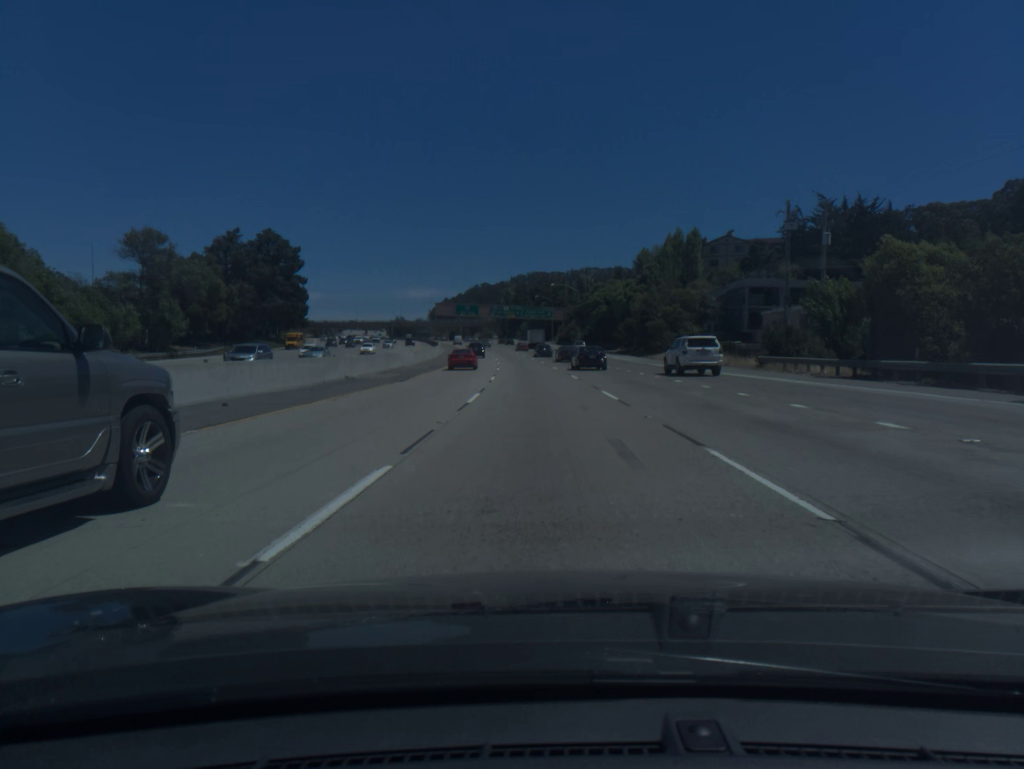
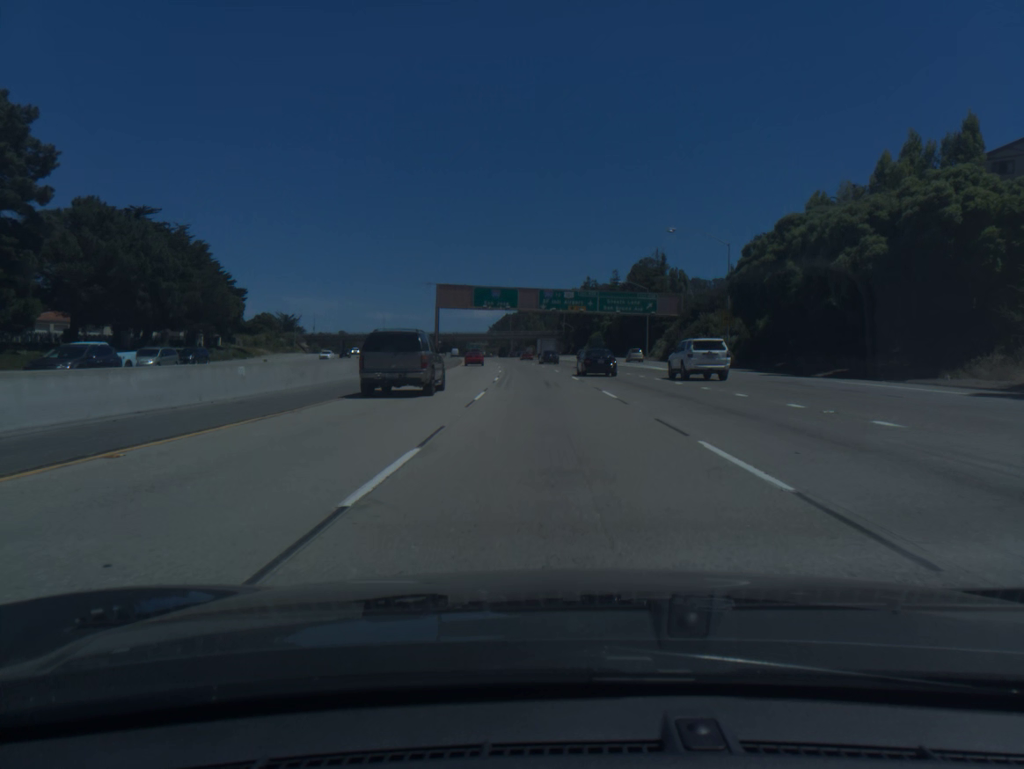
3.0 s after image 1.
(-3.9, +84.3) m; -5°
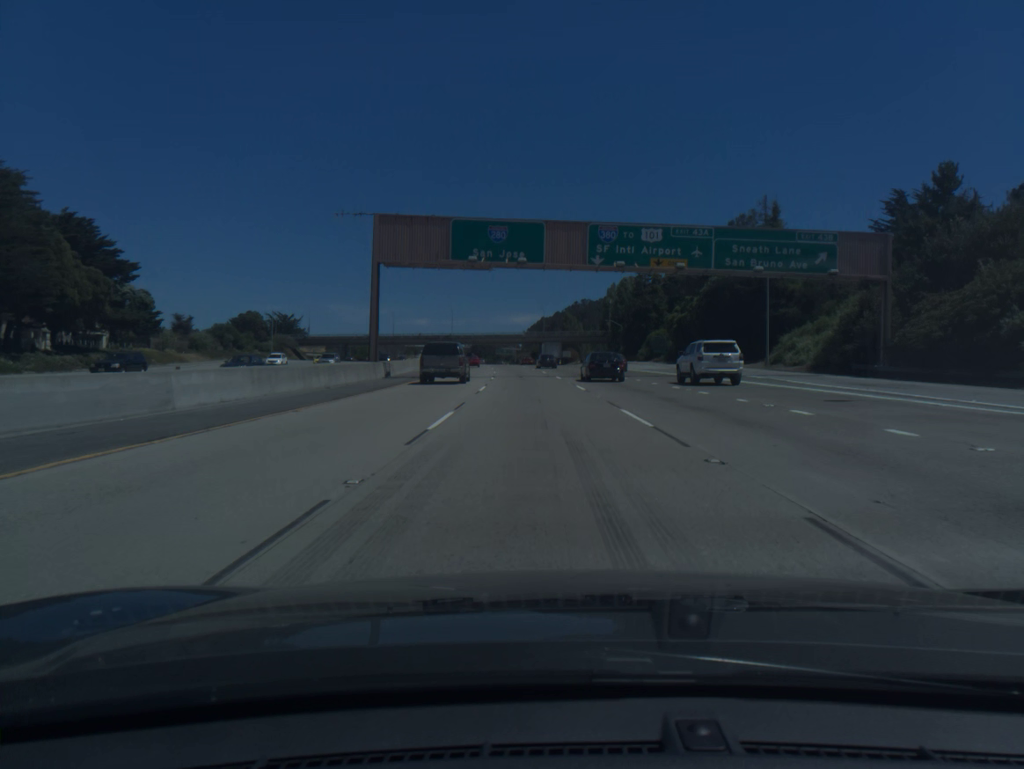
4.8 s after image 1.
(-1.1, +50.3) m; -3°
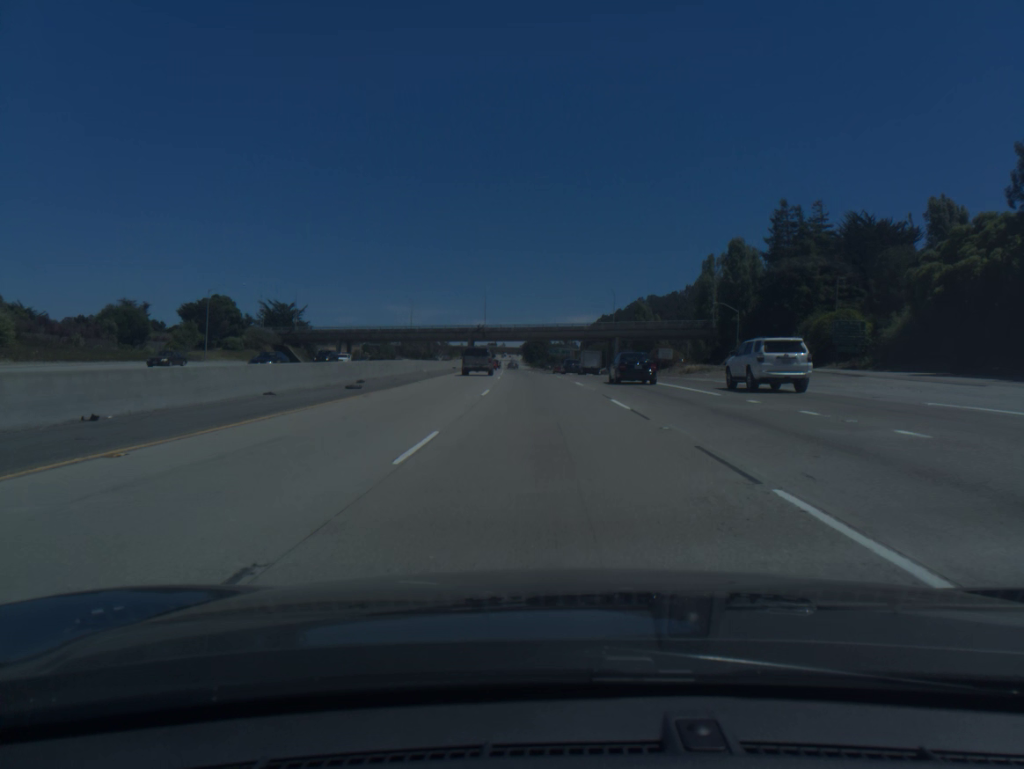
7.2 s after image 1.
(-2.6, +66.7) m; -4°
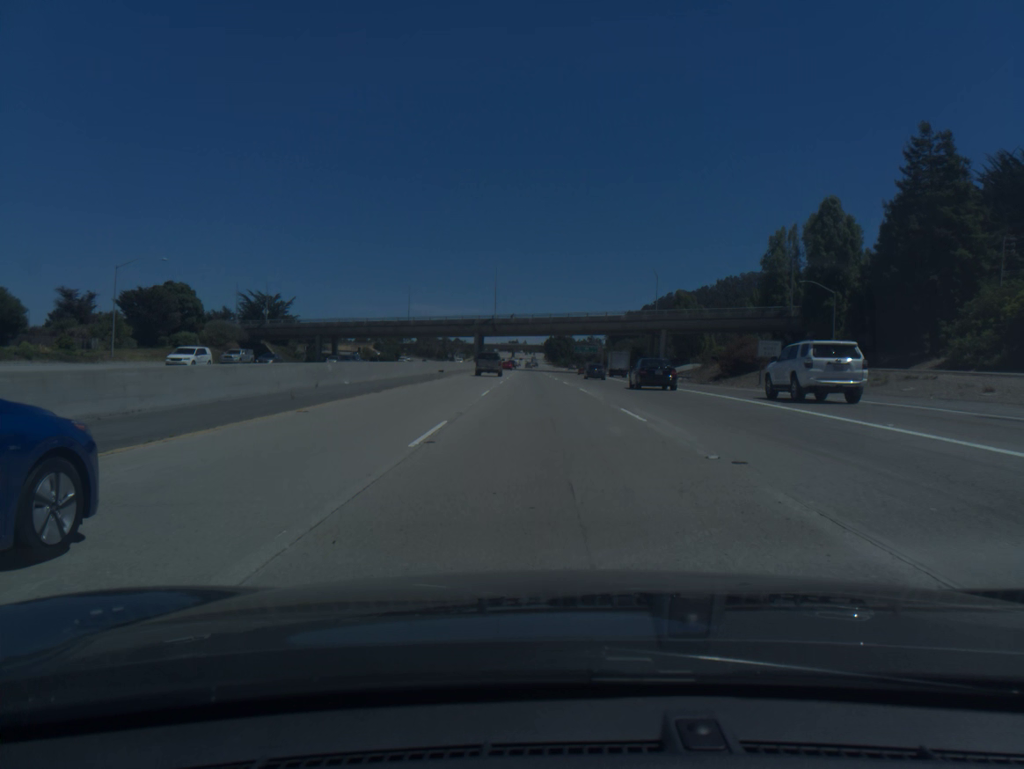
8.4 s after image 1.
(-0.4, +33.5) m; -2°
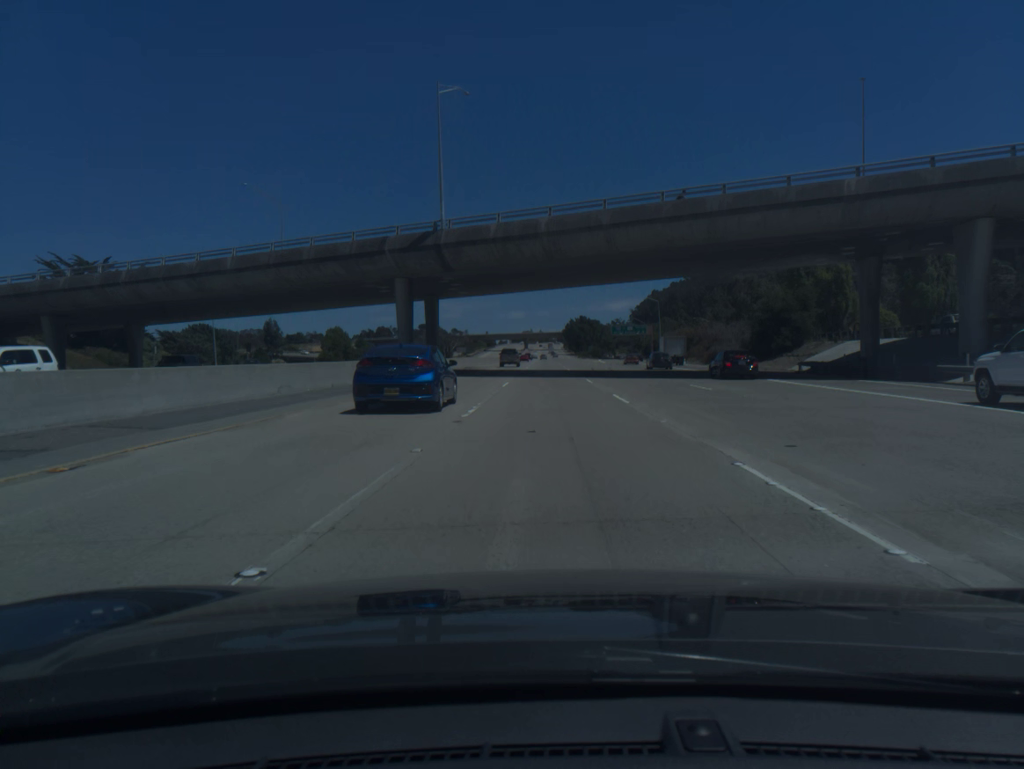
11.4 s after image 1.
(-1.8, +84.5) m; -1°
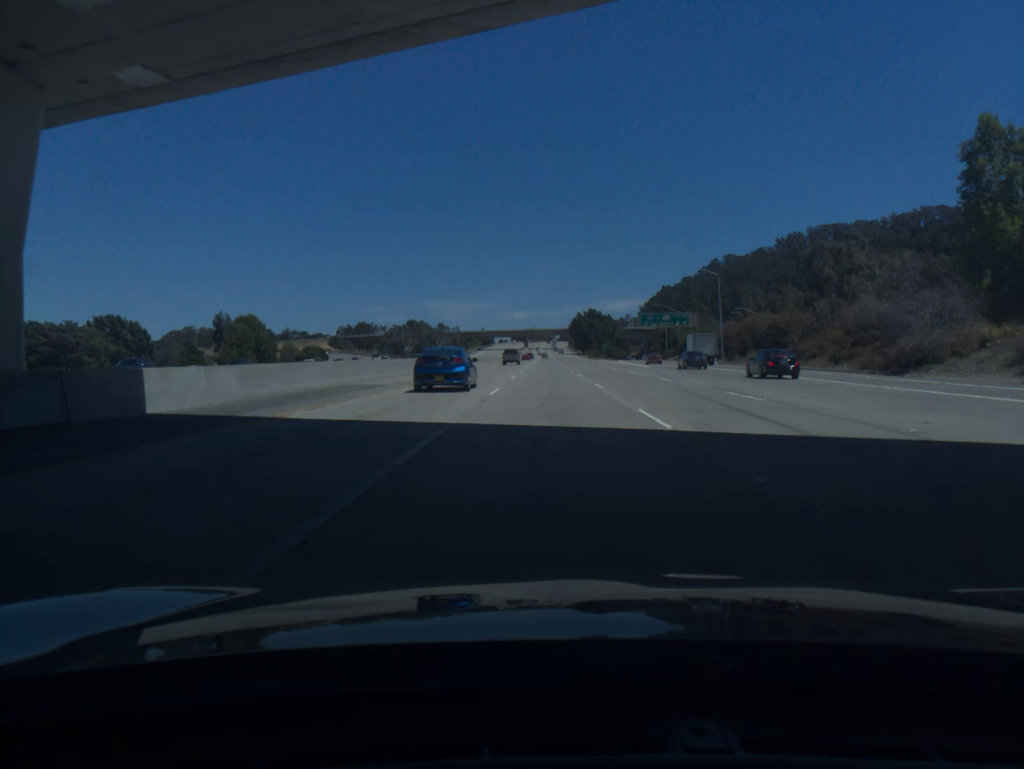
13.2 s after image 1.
(0.0, +51.1) m; 0°
